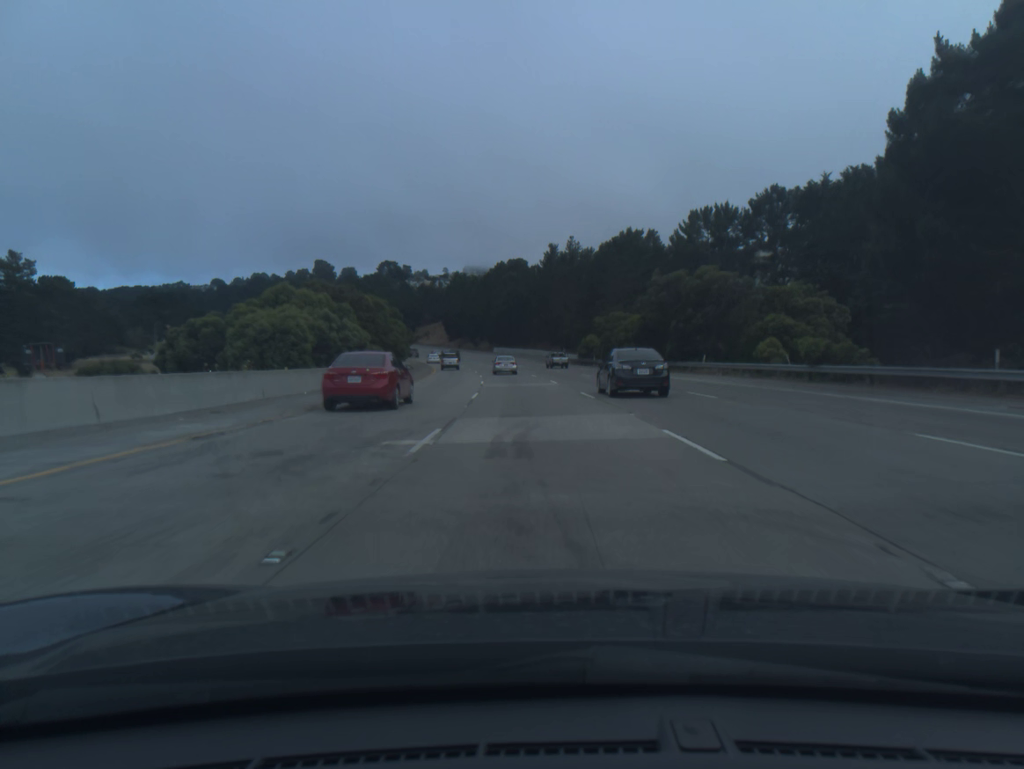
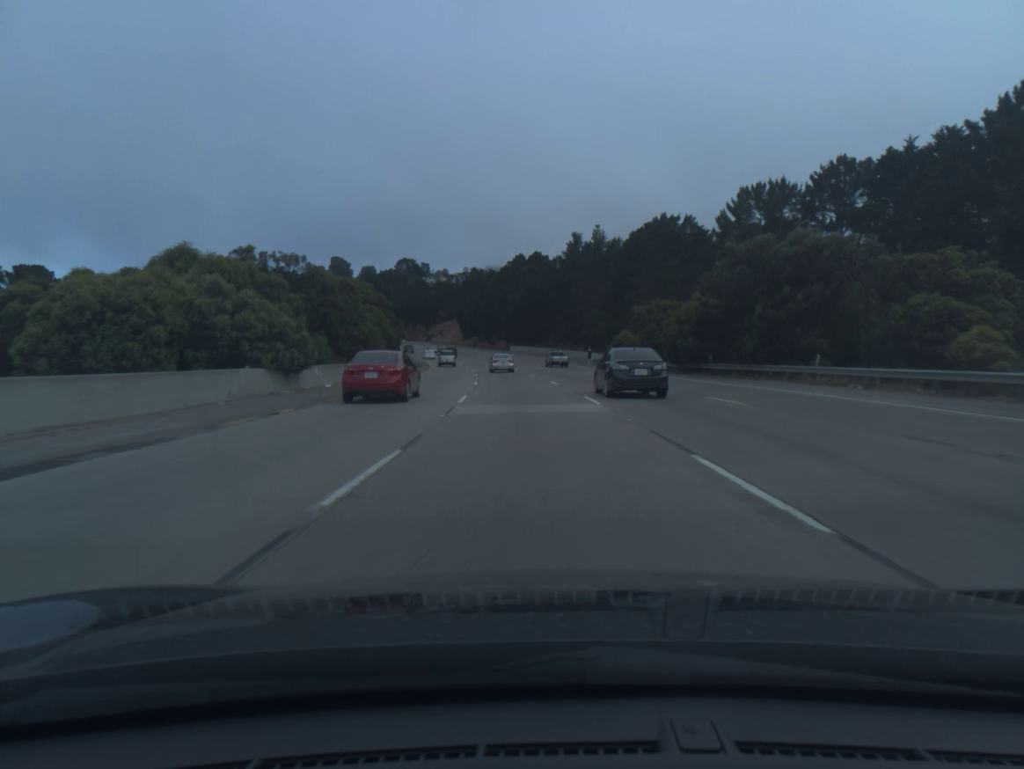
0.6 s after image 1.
(-0.2, +18.2) m; -1°
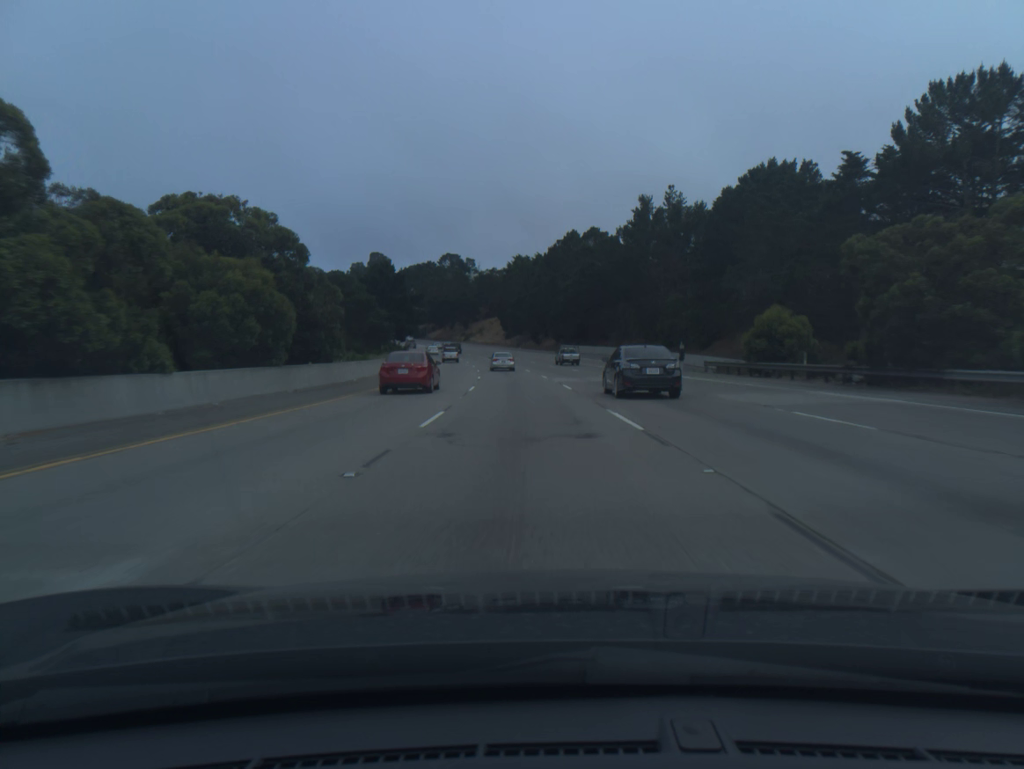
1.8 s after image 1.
(-1.1, +36.3) m; -4°
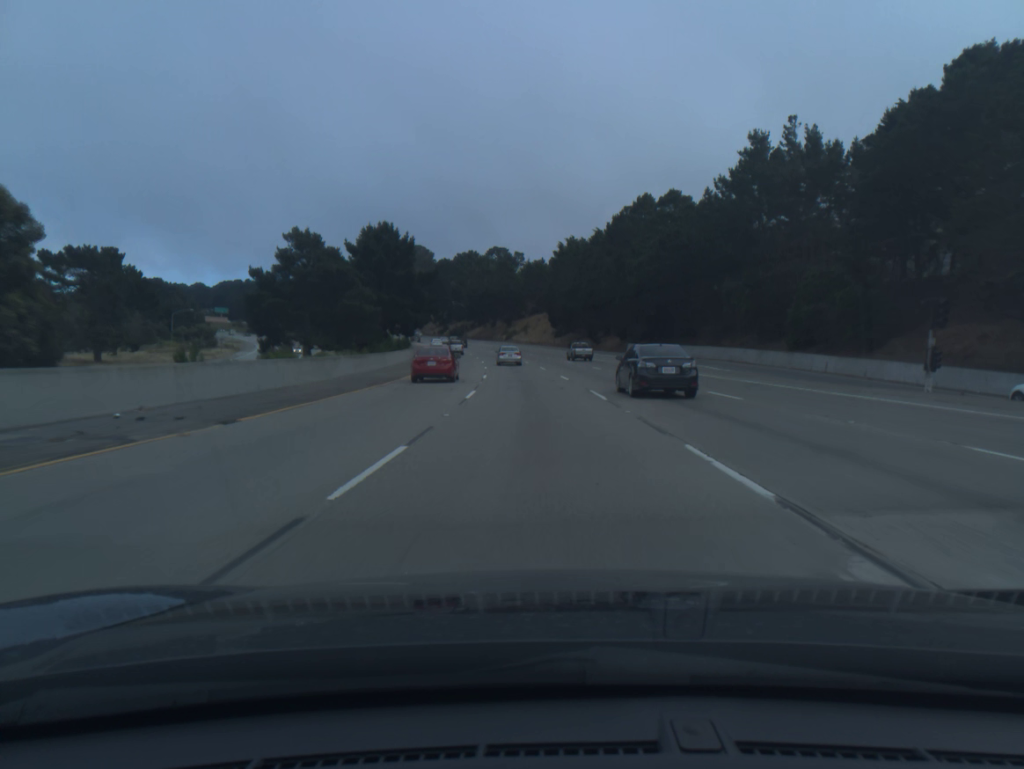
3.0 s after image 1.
(-1.2, +36.3) m; -4°
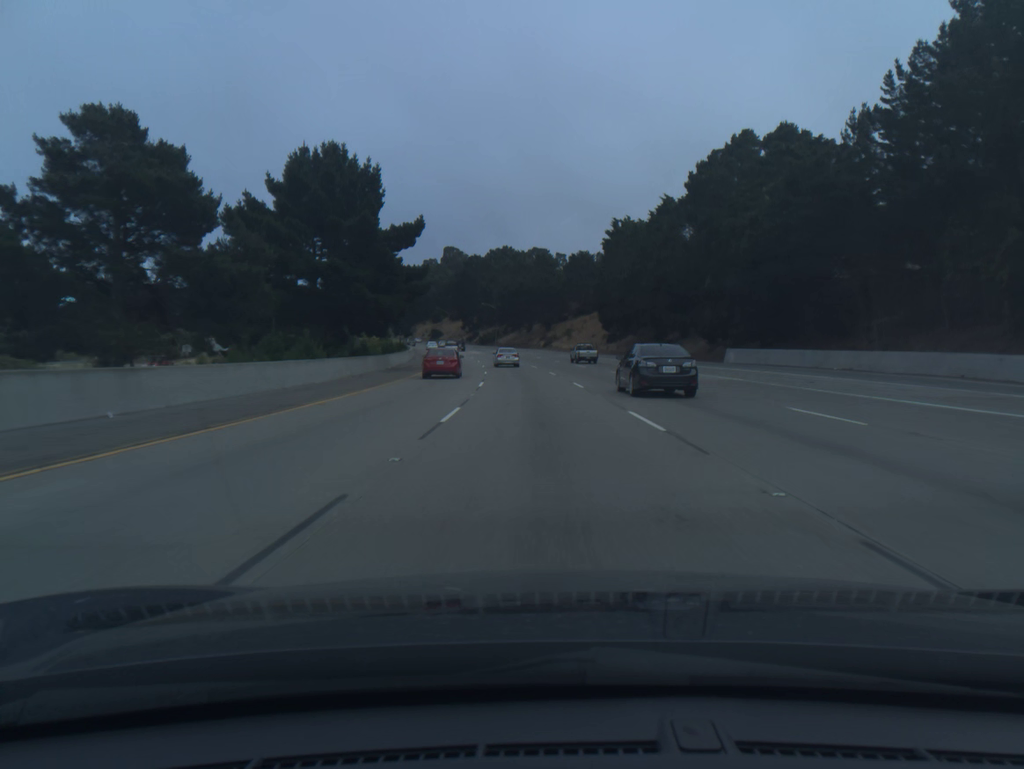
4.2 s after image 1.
(-1.0, +36.3) m; -3°
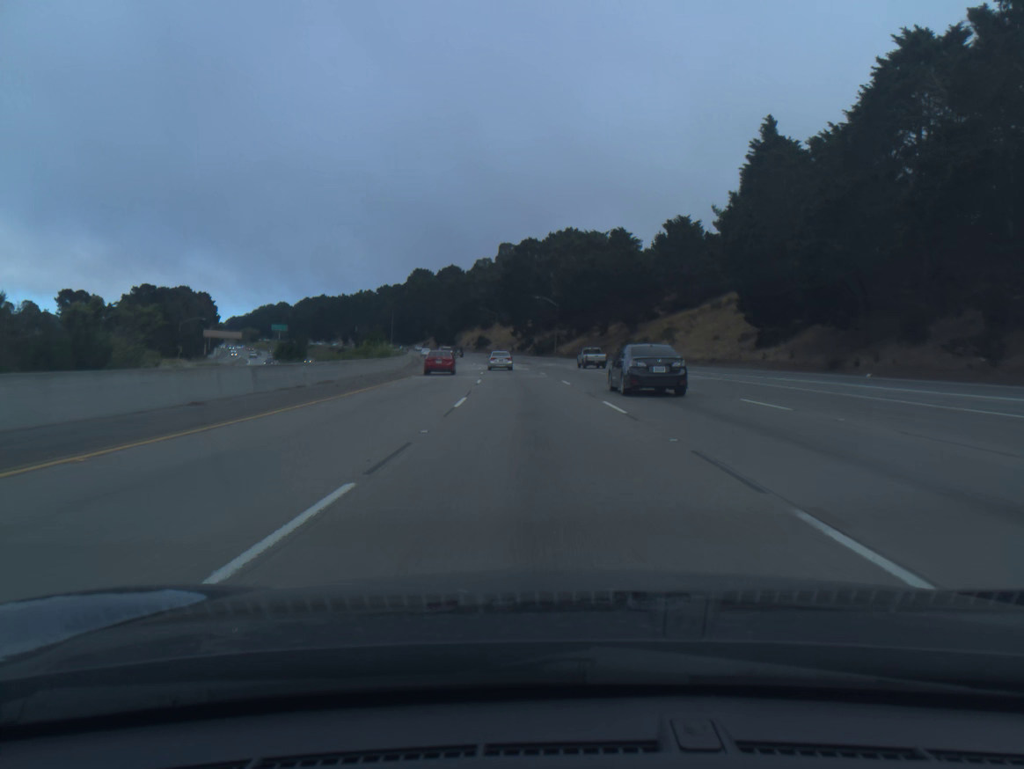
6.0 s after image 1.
(-2.1, +54.3) m; -5°
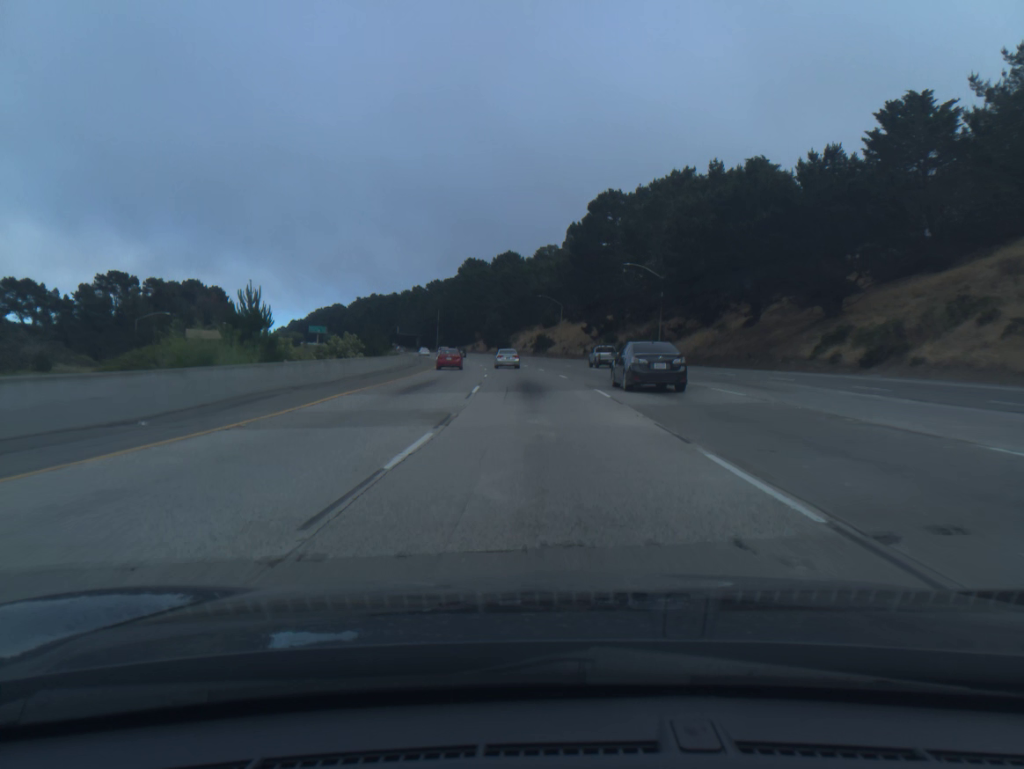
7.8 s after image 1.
(-2.5, +53.9) m; -5°
